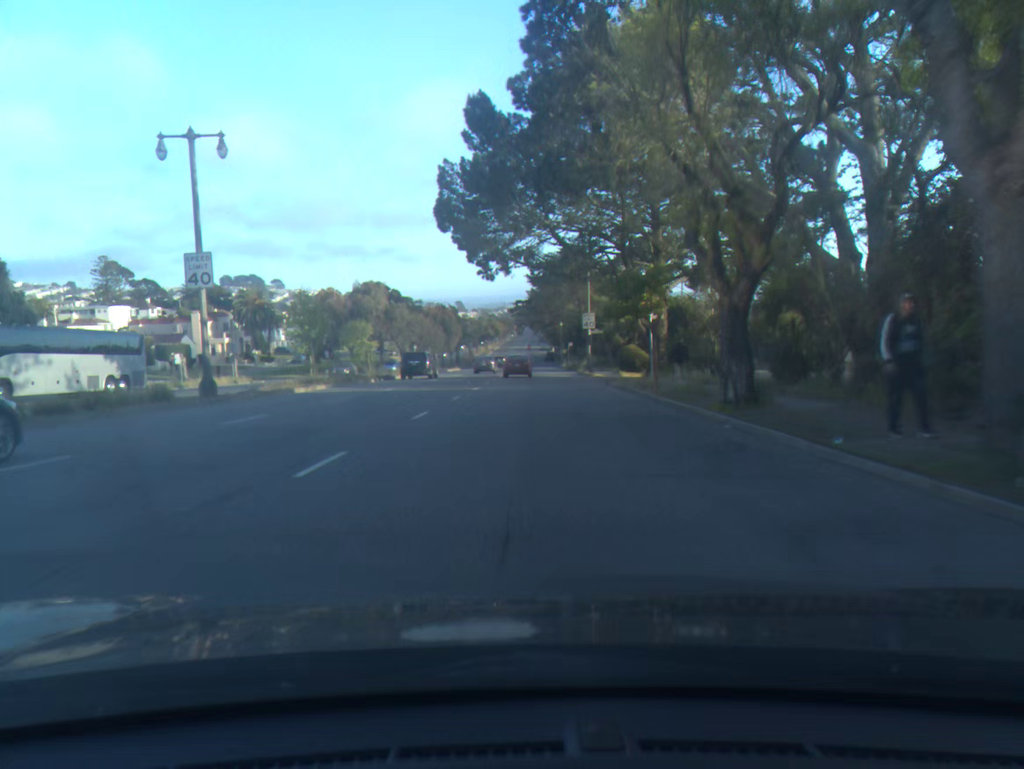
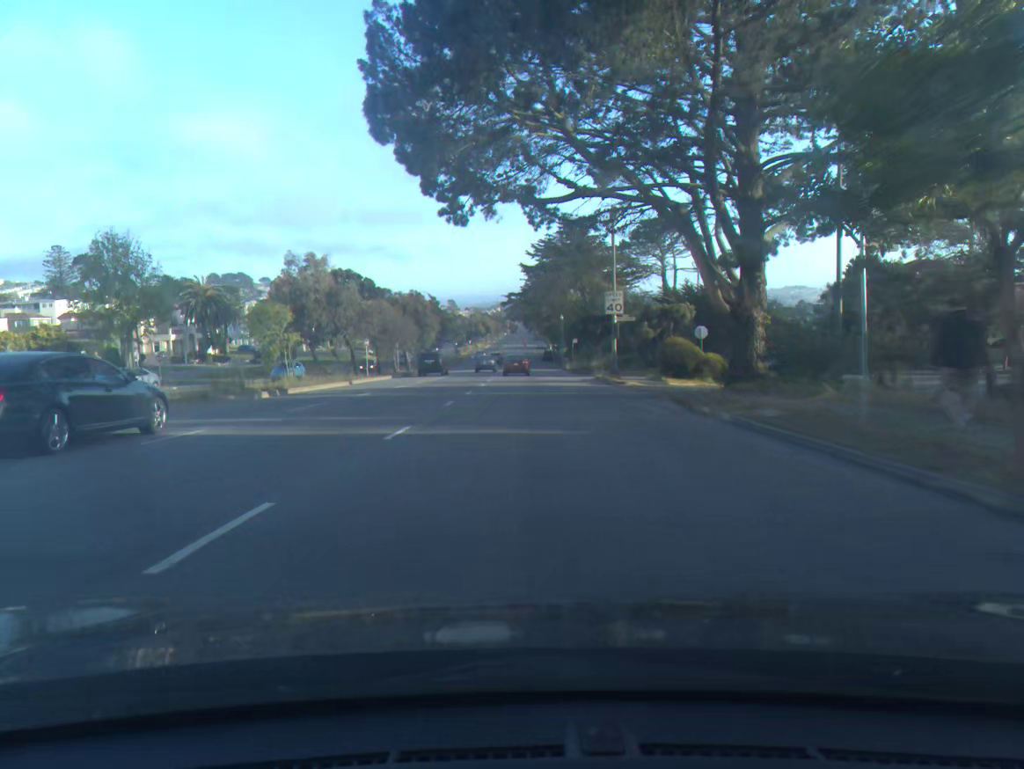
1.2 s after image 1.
(+0.1, +18.5) m; +1°
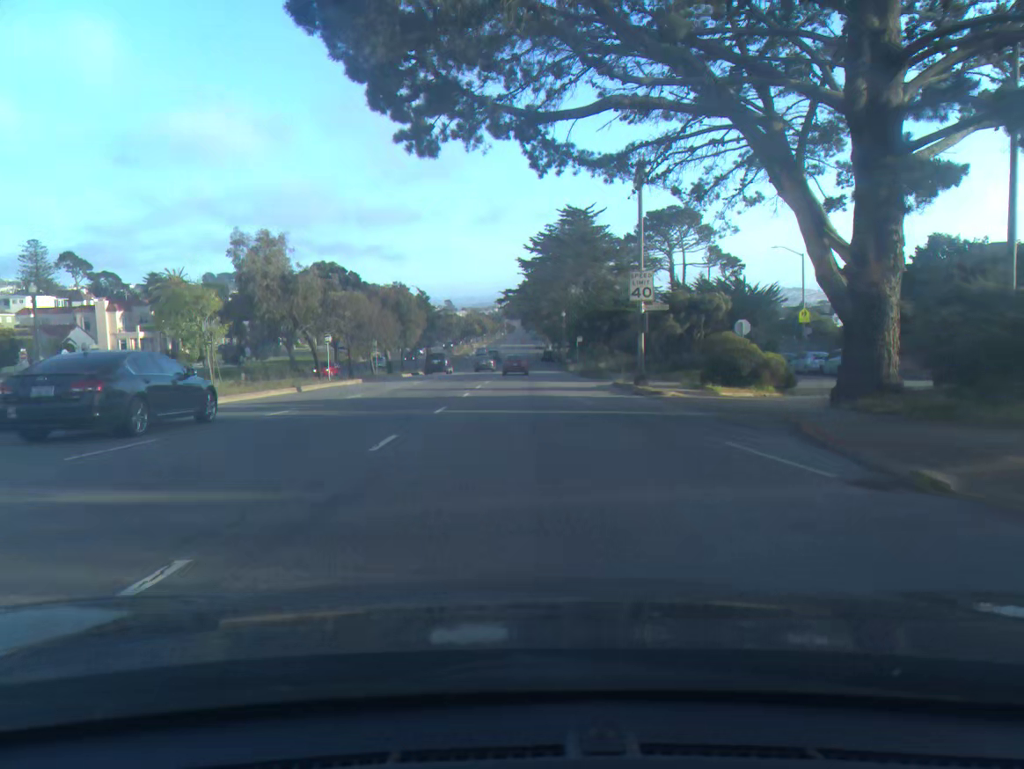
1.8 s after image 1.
(0.0, +9.3) m; 0°
